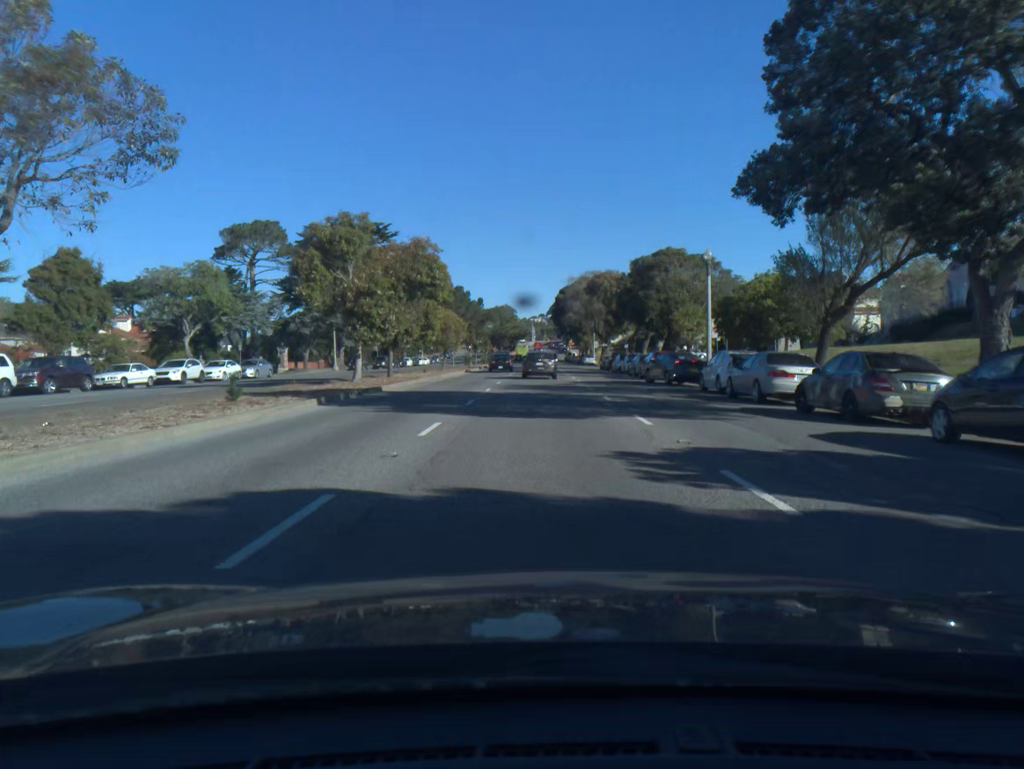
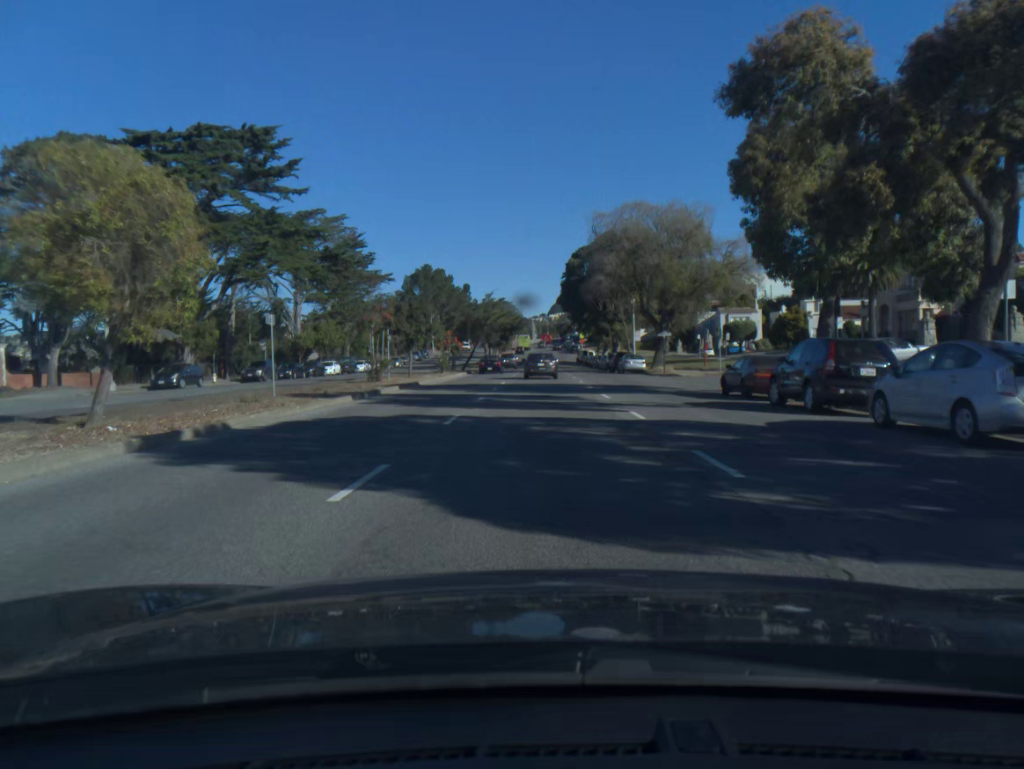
(-0.2, +49.0) m; 0°
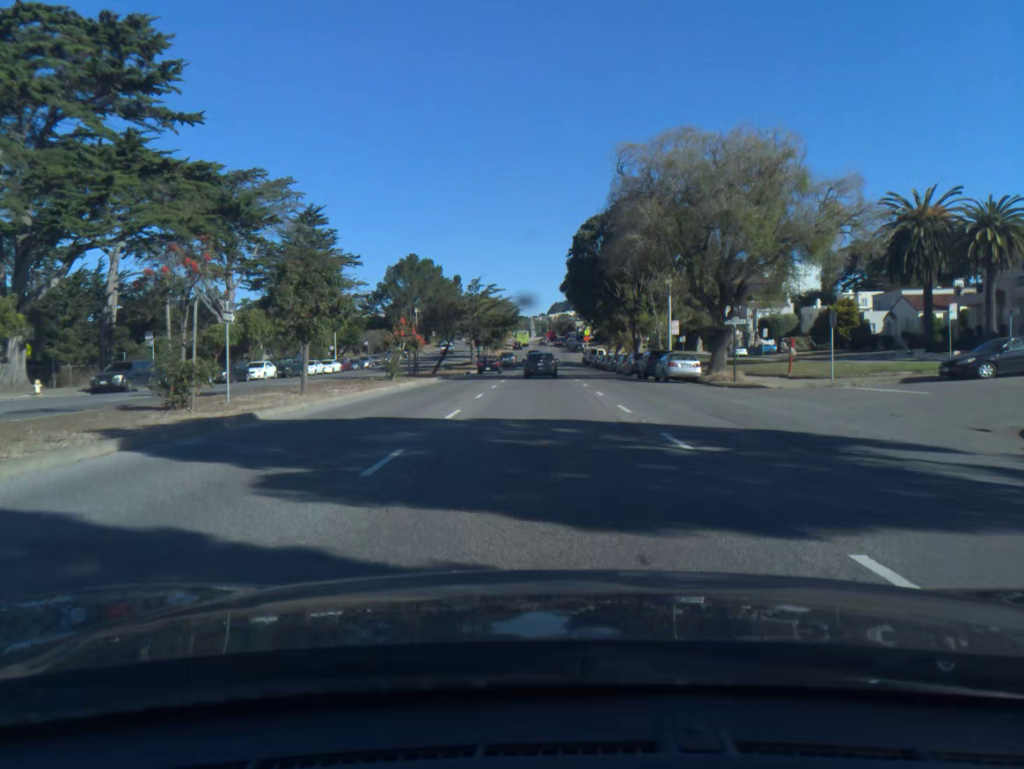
(0.0, +20.0) m; 0°
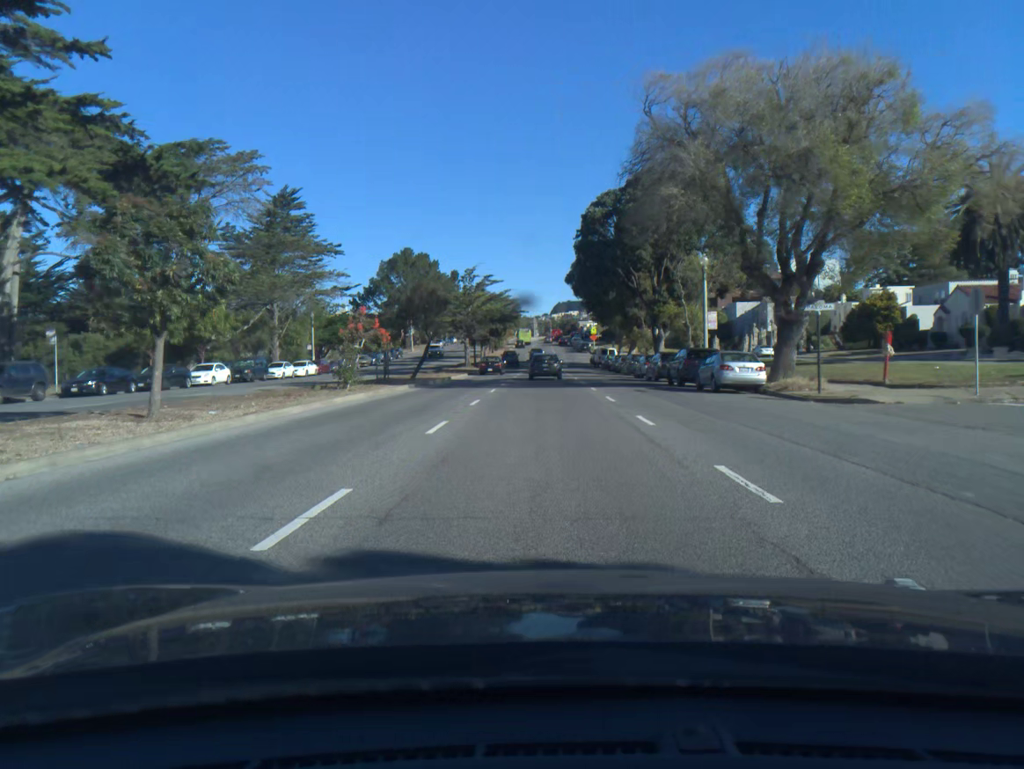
(0.0, +10.1) m; 0°
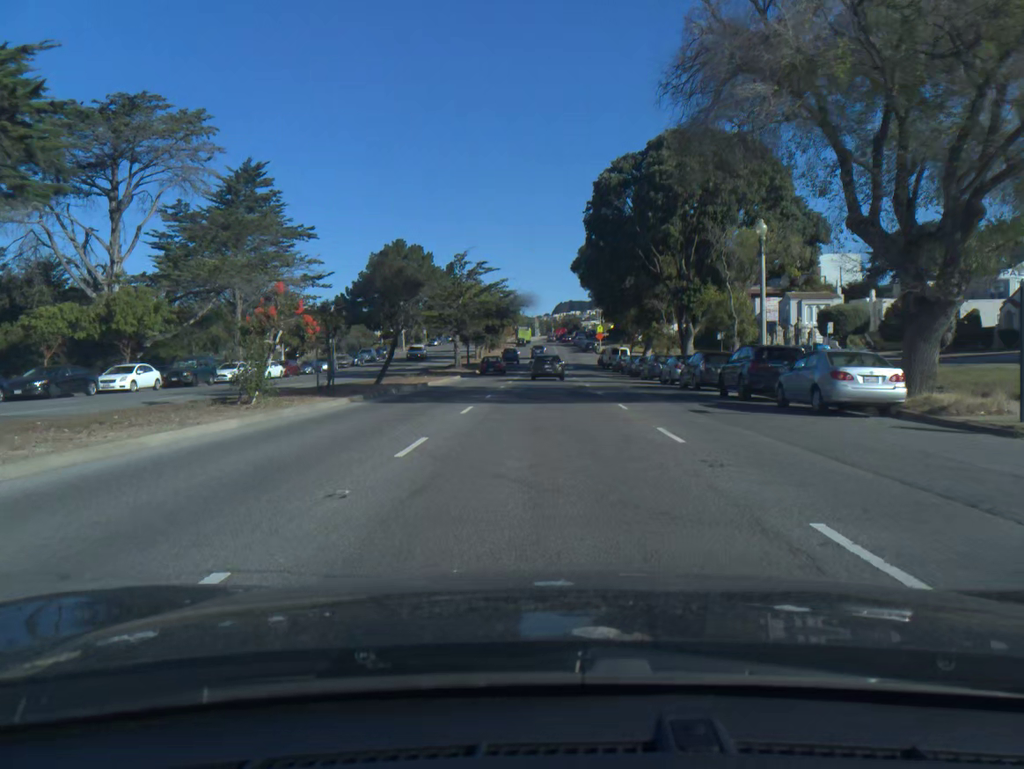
(0.0, +10.1) m; 0°
